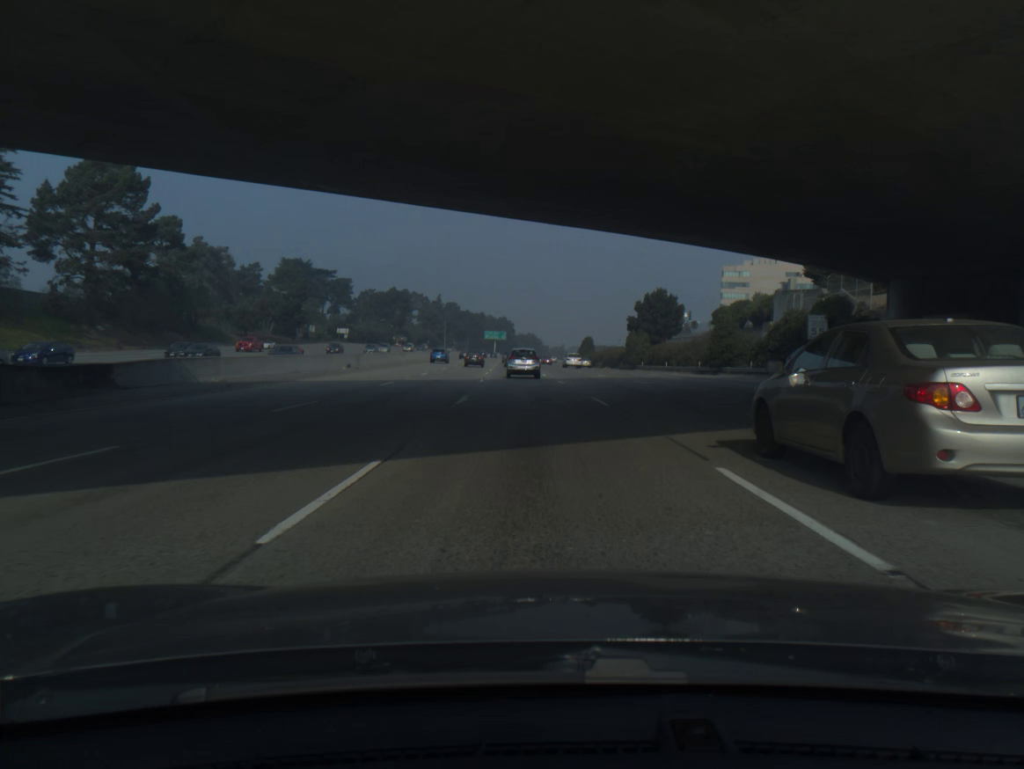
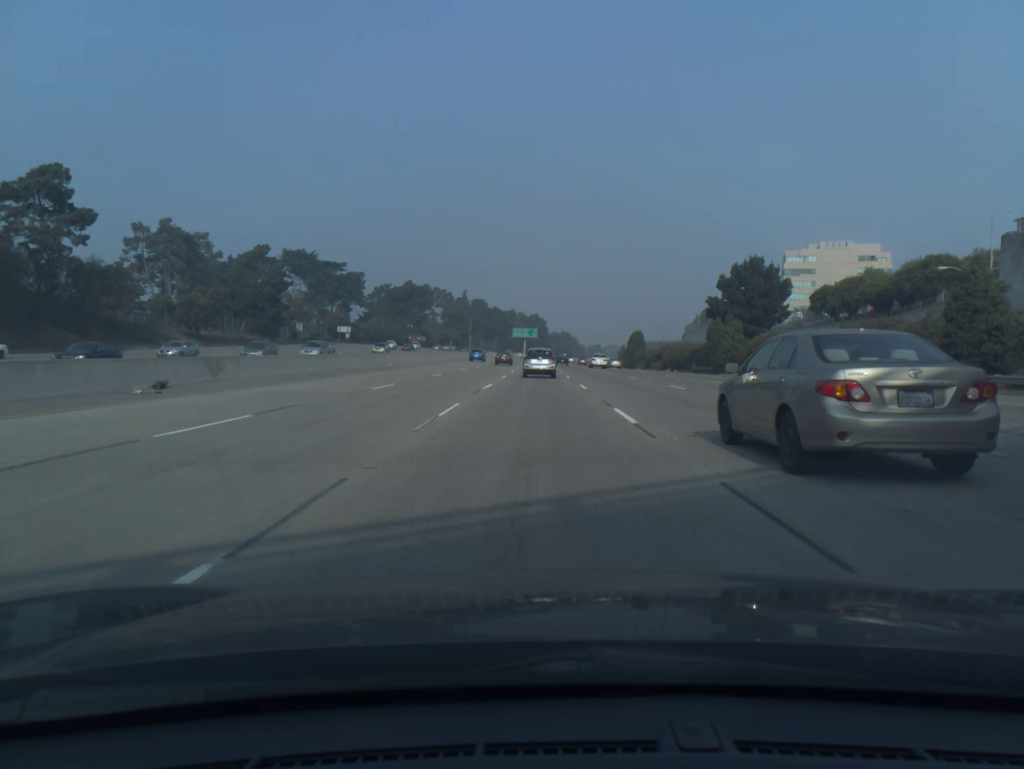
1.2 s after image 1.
(-0.8, +33.6) m; -2°
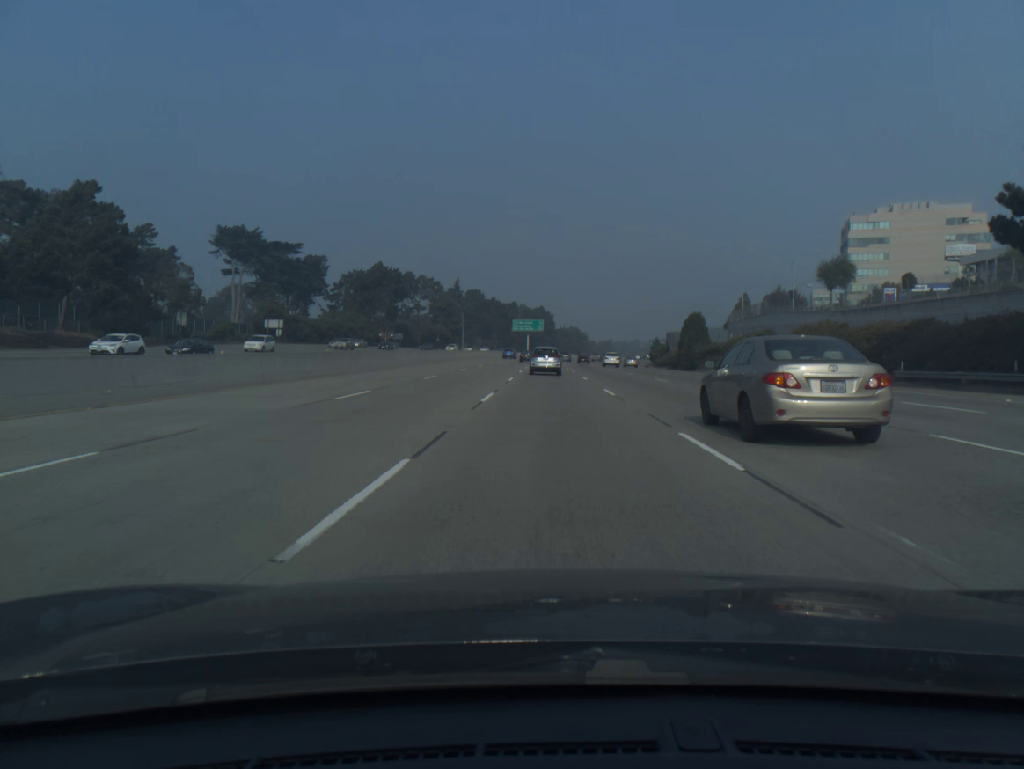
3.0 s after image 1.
(-0.5, +49.6) m; 0°
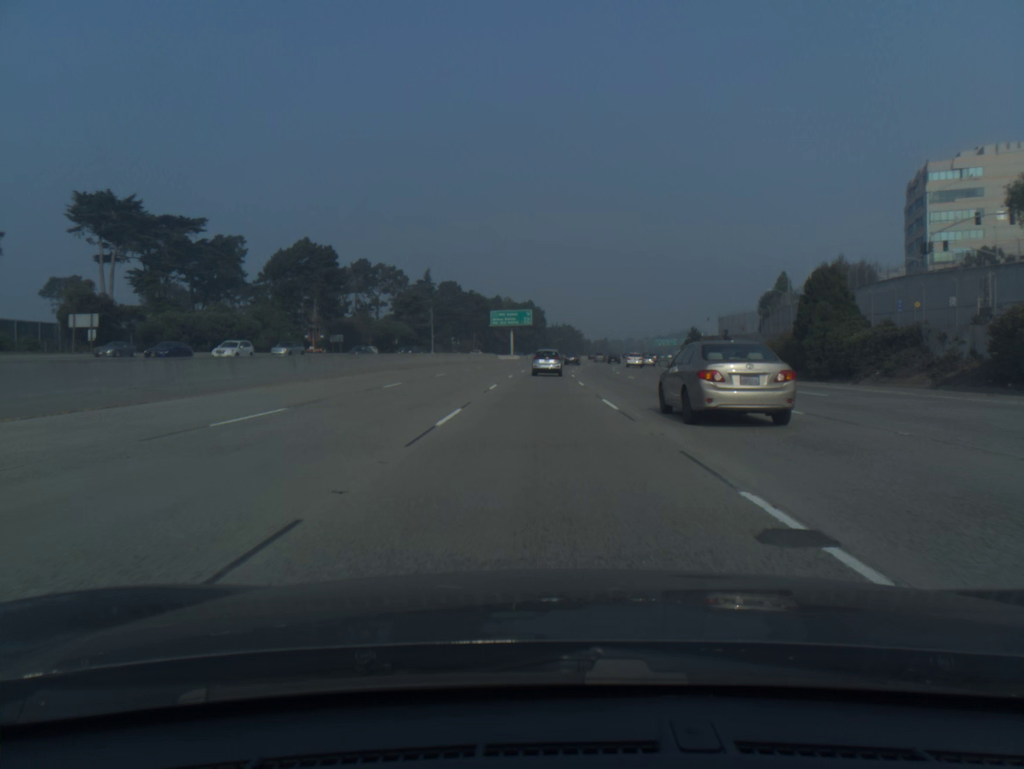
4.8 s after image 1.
(+0.4, +48.8) m; +1°
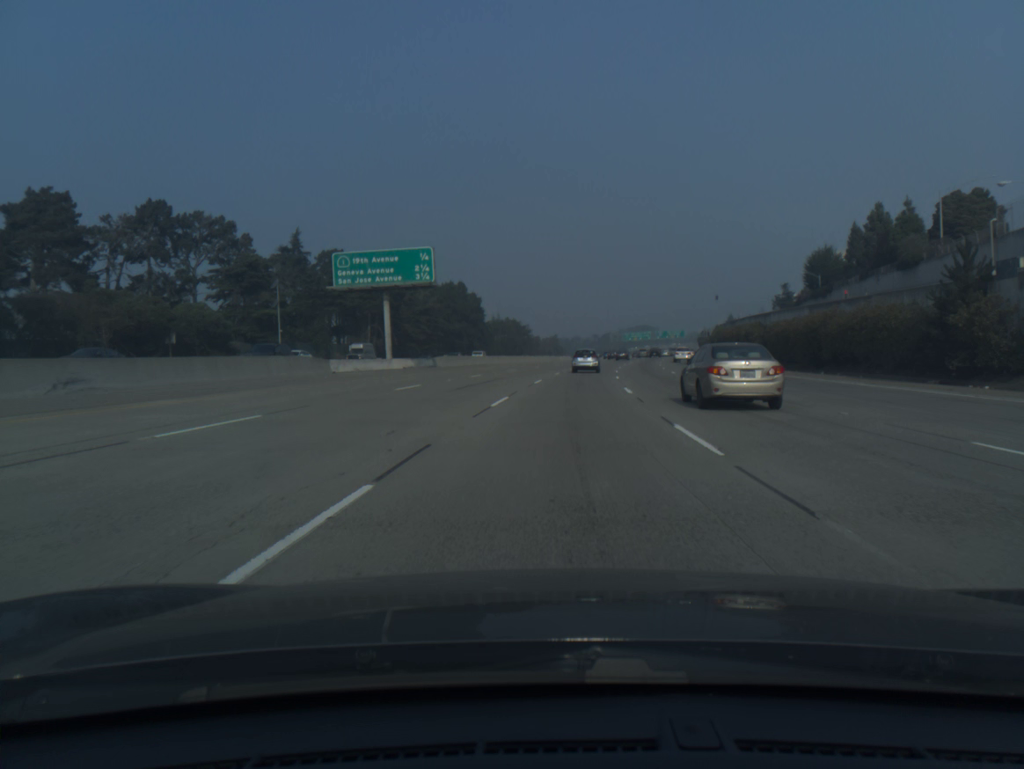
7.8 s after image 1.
(+1.6, +80.9) m; +4°
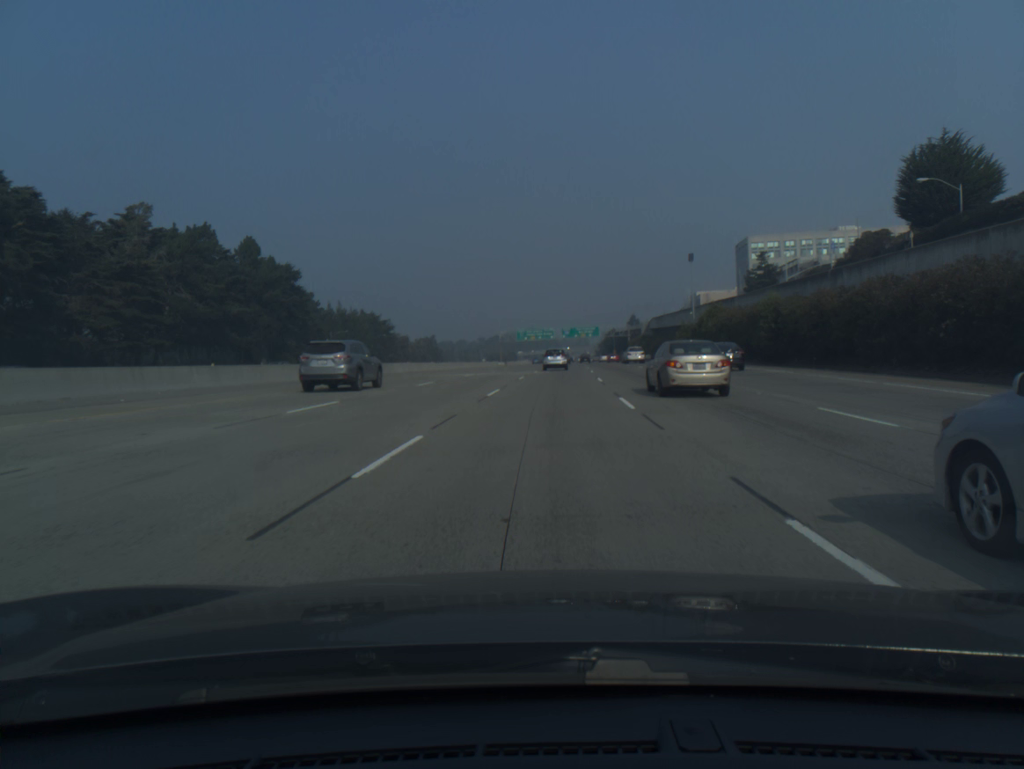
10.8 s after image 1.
(+6.5, +80.7) m; +8°
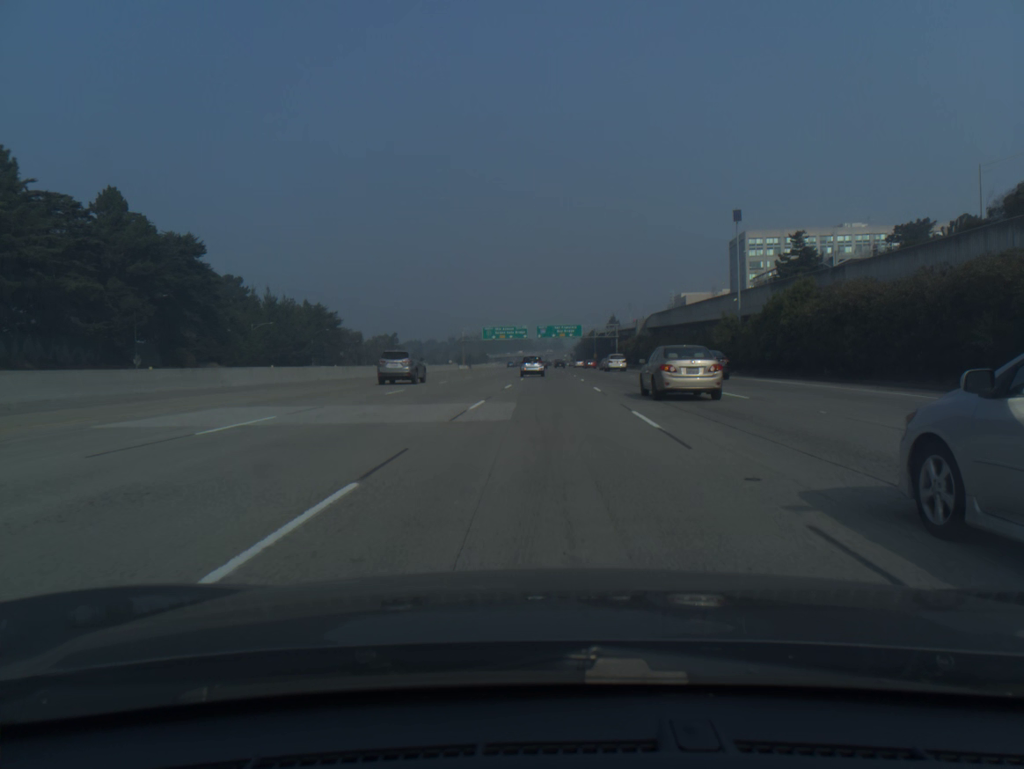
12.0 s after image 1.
(+0.6, +32.7) m; +2°
